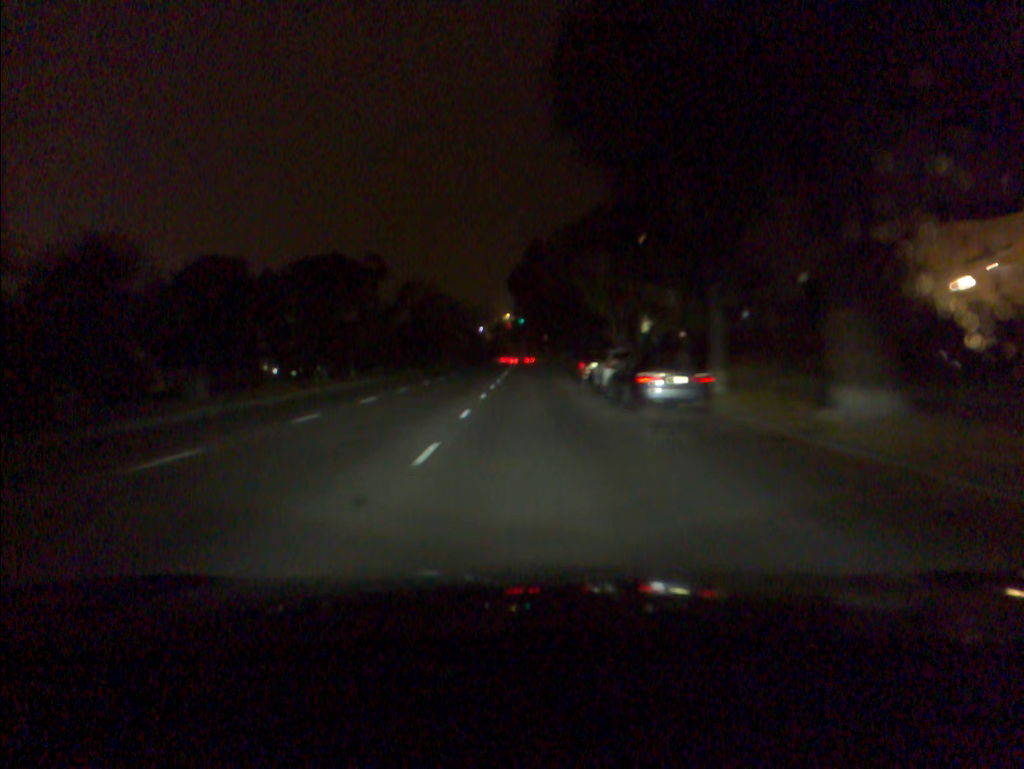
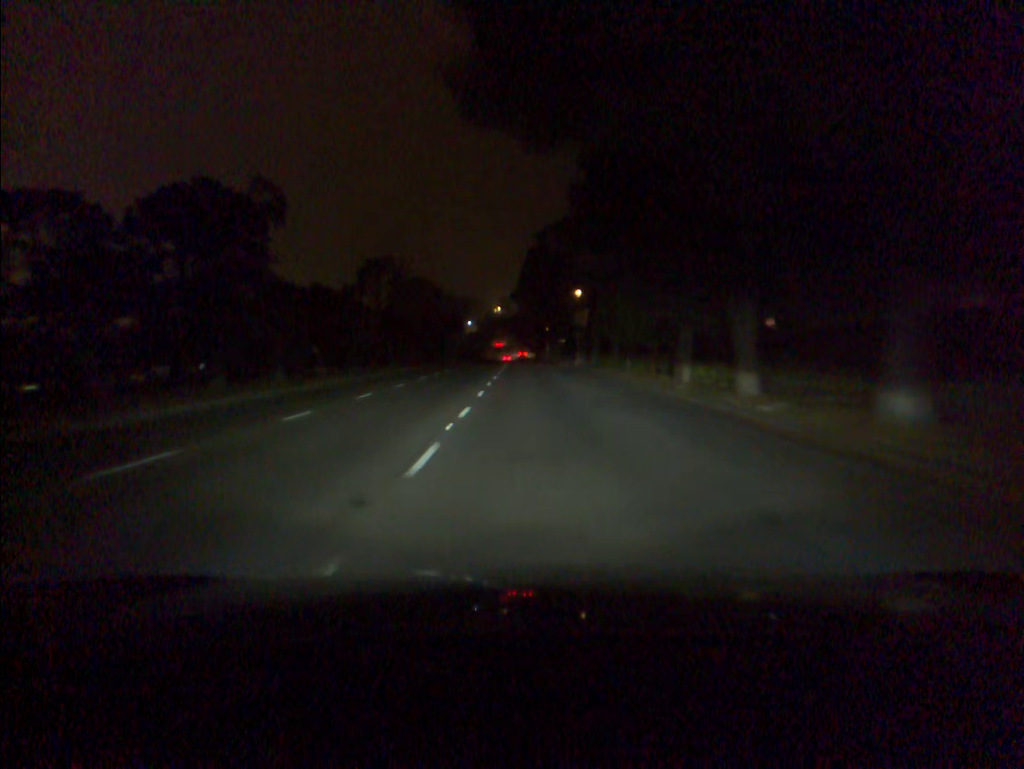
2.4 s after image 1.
(0.0, +44.2) m; +1°
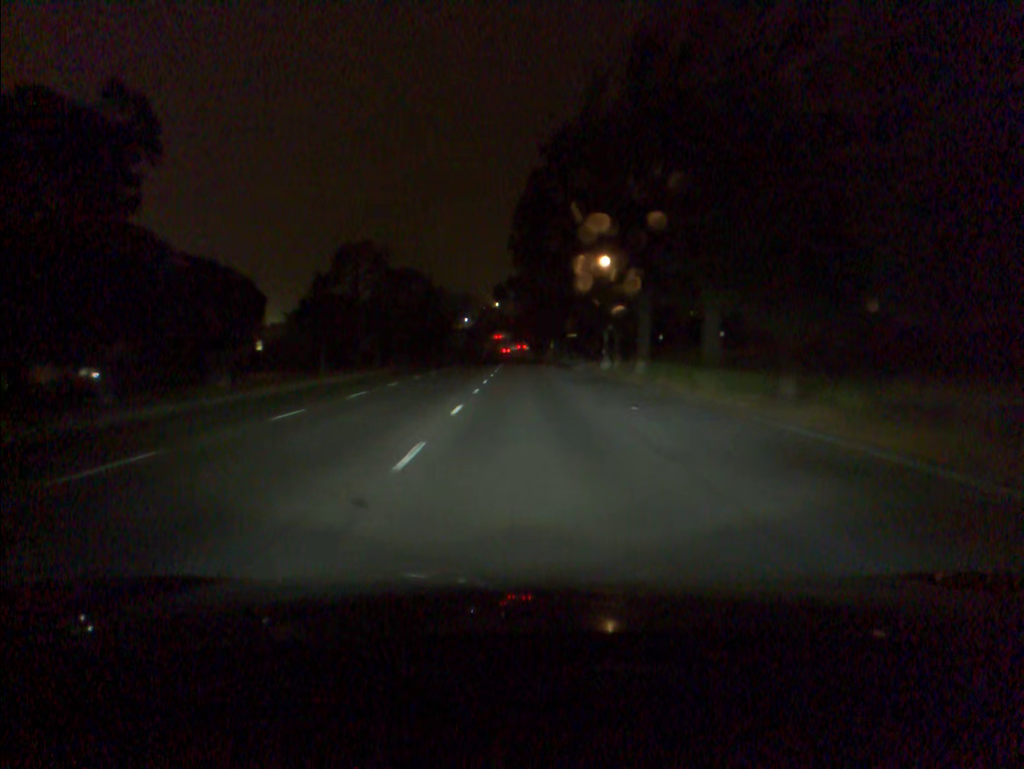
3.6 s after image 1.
(0.0, +22.1) m; 0°
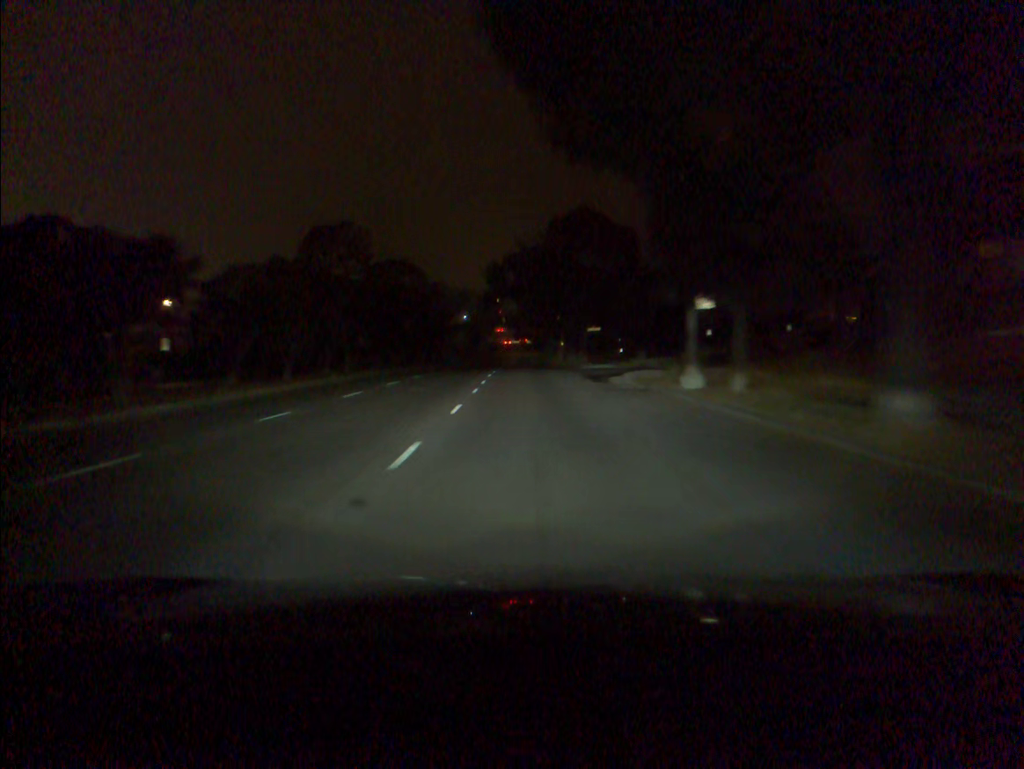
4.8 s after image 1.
(0.0, +22.1) m; 0°
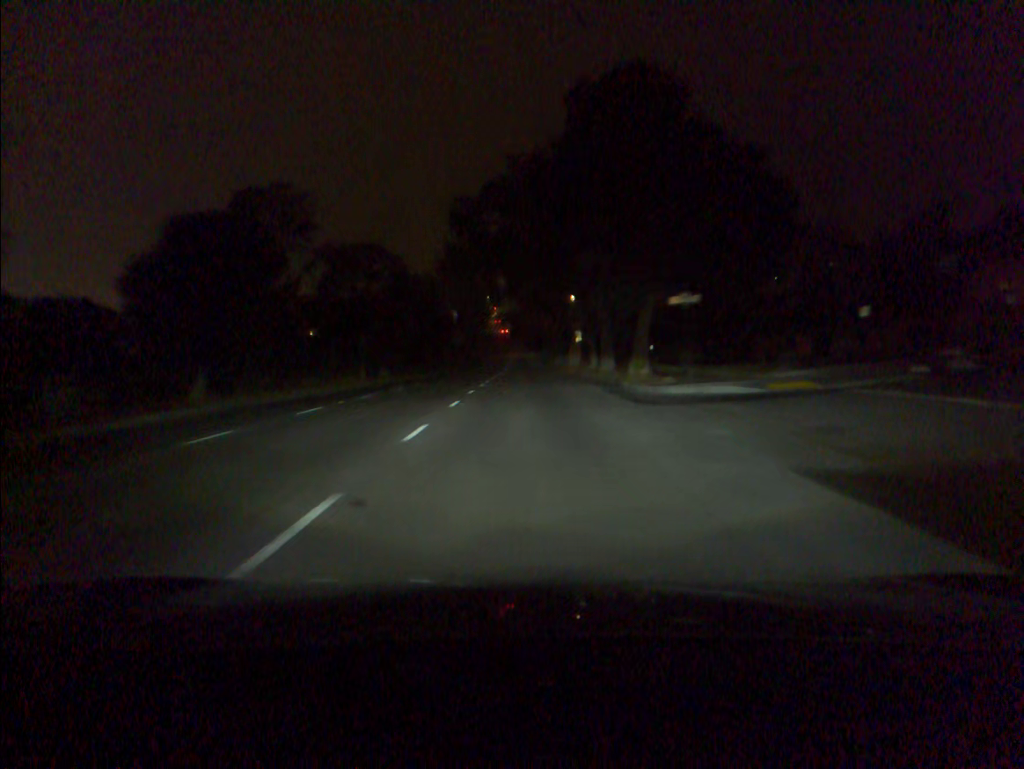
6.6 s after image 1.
(+0.1, +32.7) m; 0°
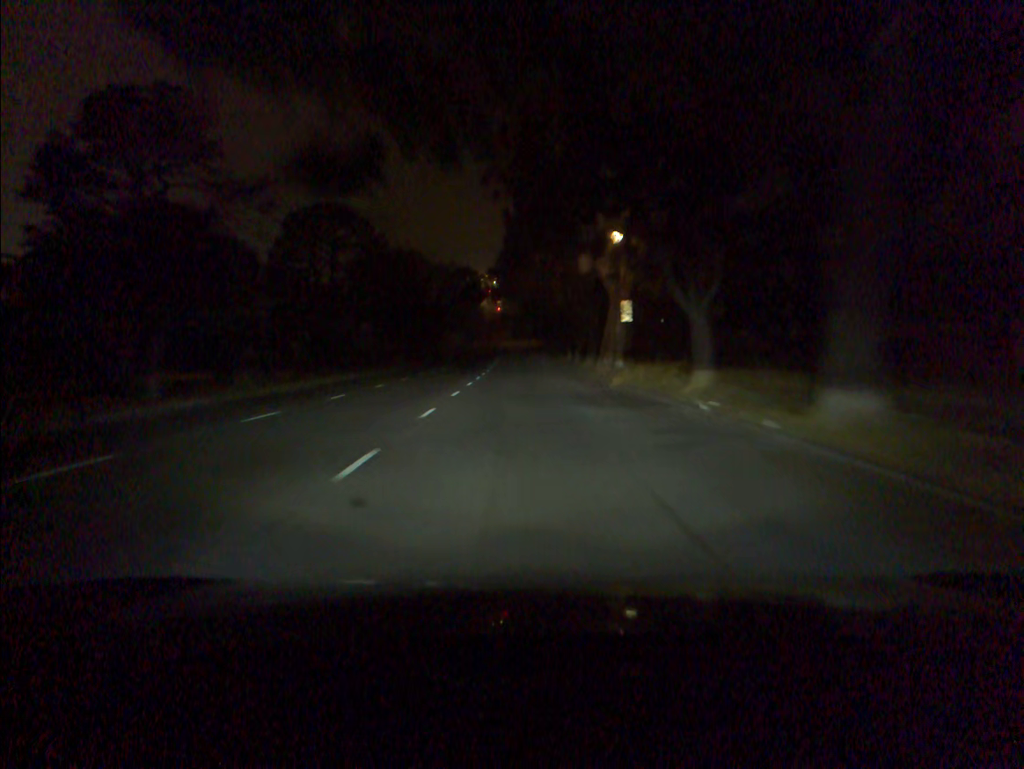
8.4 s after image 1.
(-0.1, +32.1) m; 0°
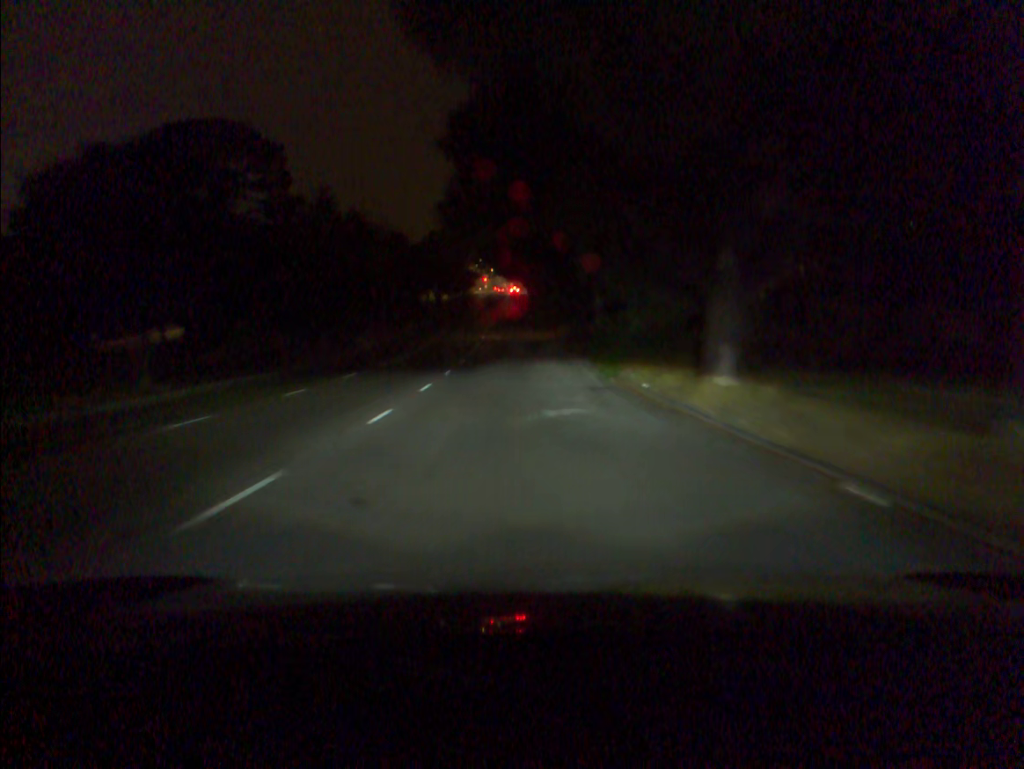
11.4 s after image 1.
(+0.1, +53.2) m; 0°
